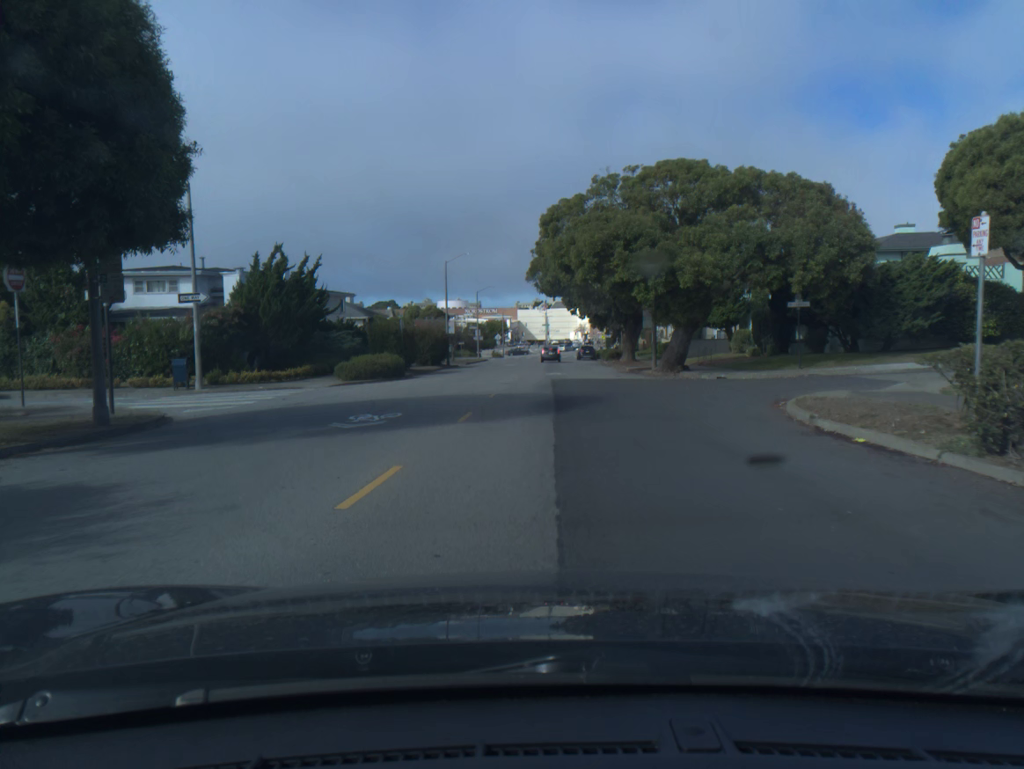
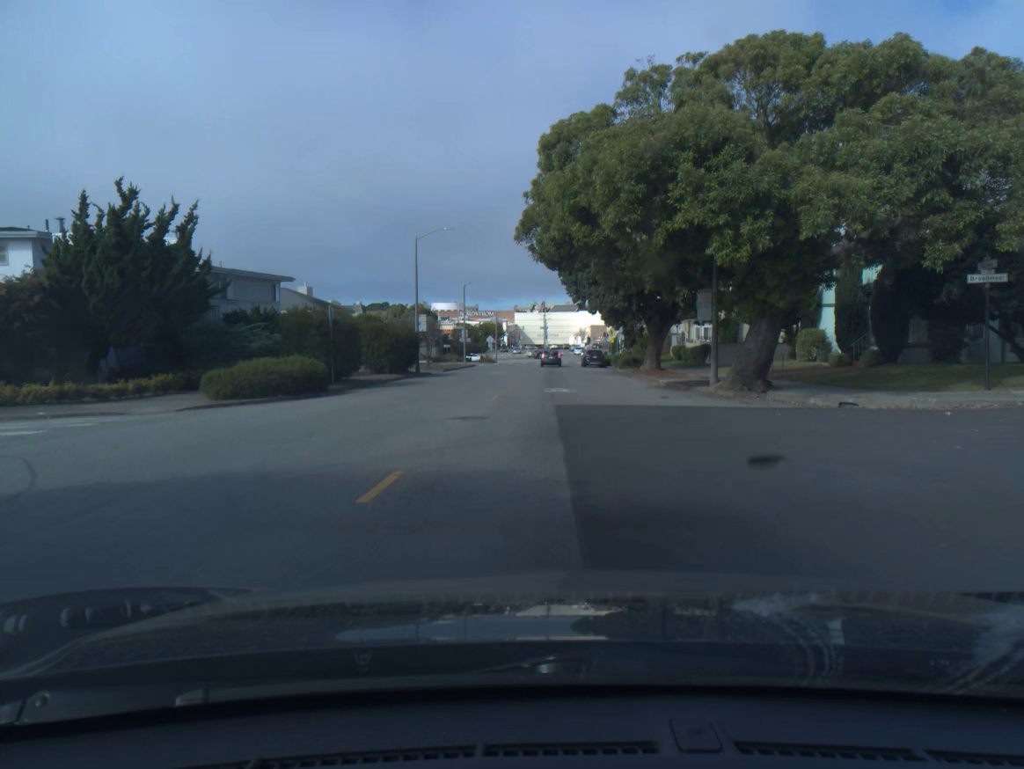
(0.0, +14.1) m; 0°
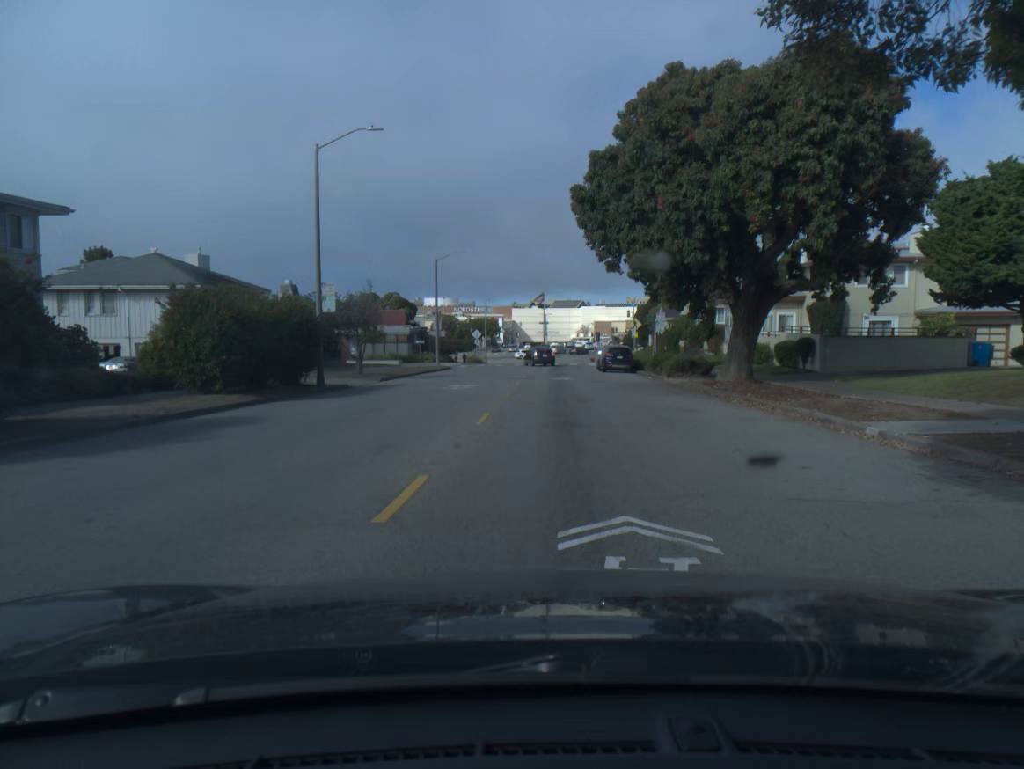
(0.0, +21.2) m; 0°
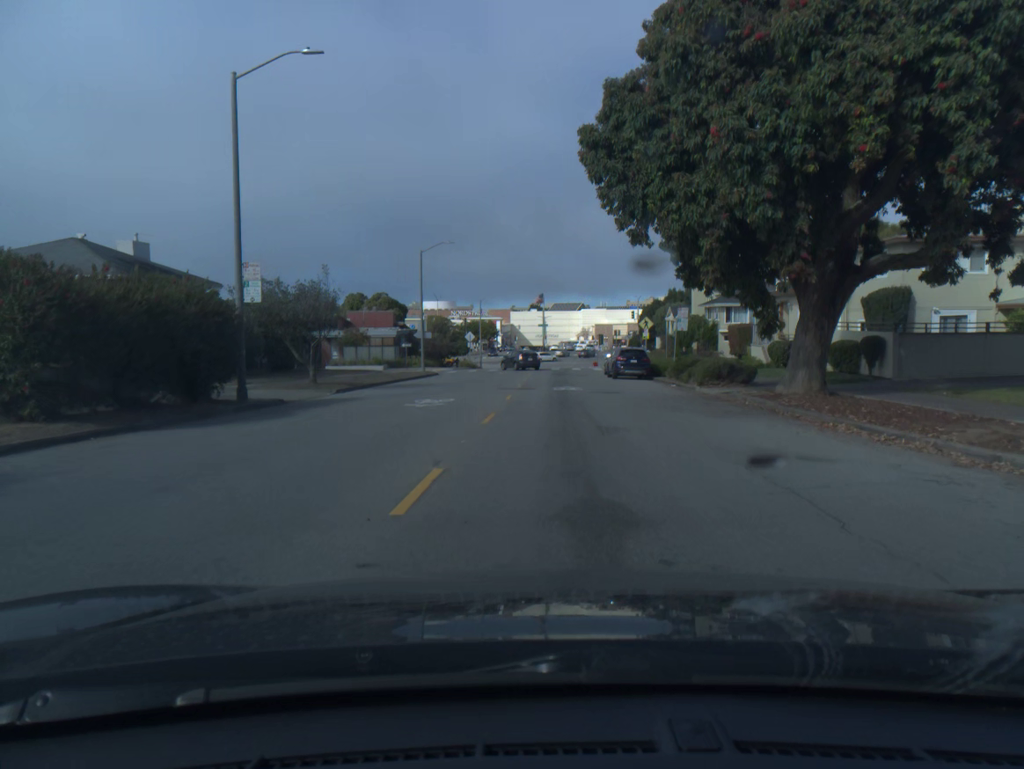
(0.0, +7.1) m; 0°
